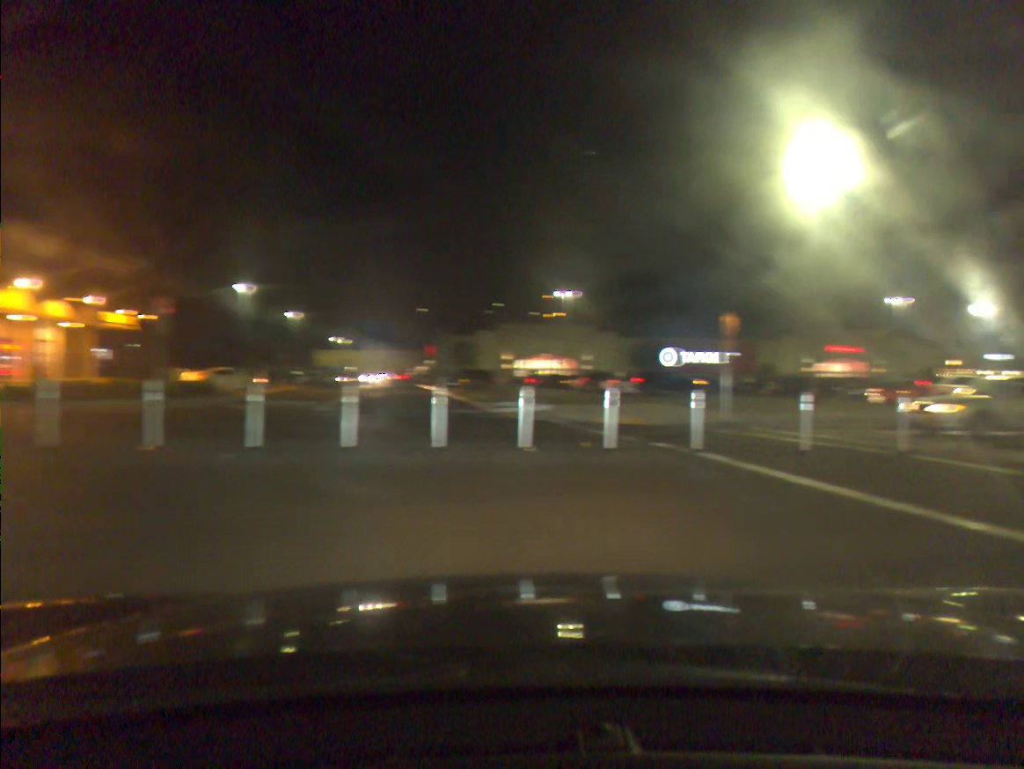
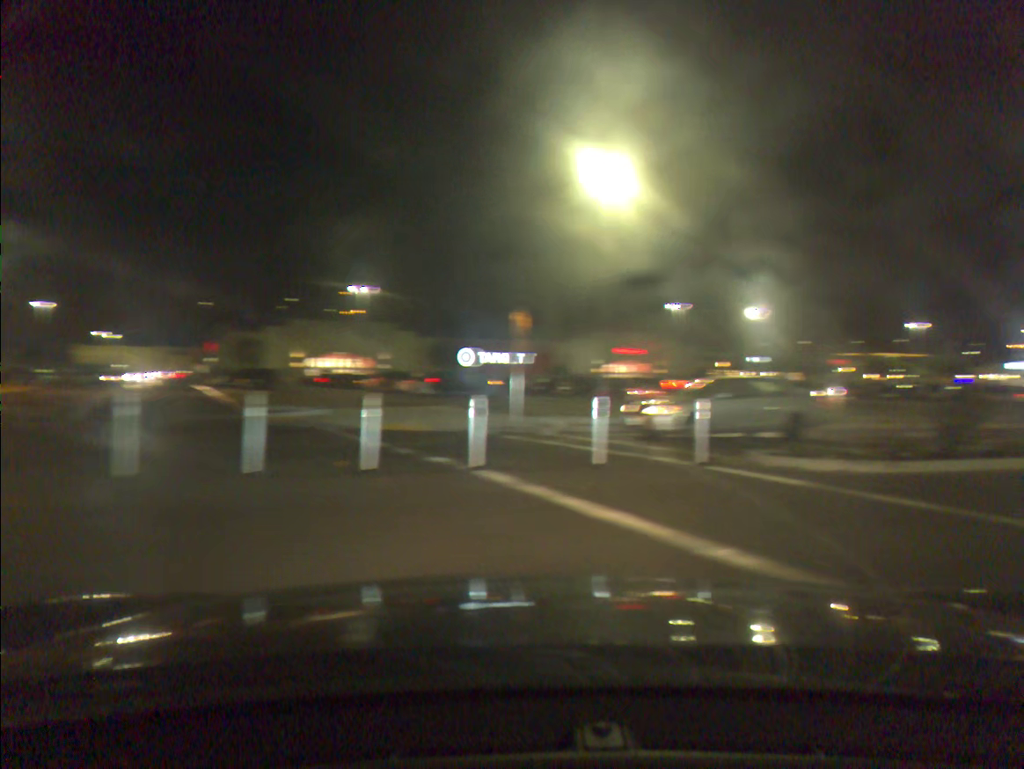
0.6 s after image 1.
(+0.3, +2.2) m; +14°
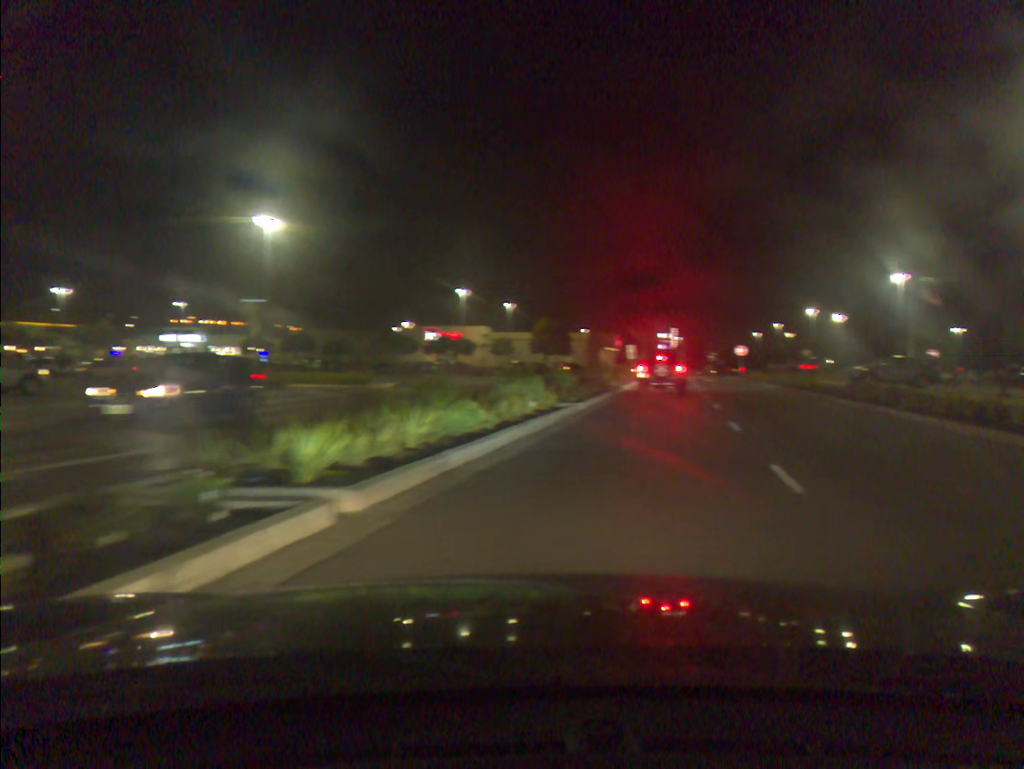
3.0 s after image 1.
(+5.8, +10.0) m; +50°
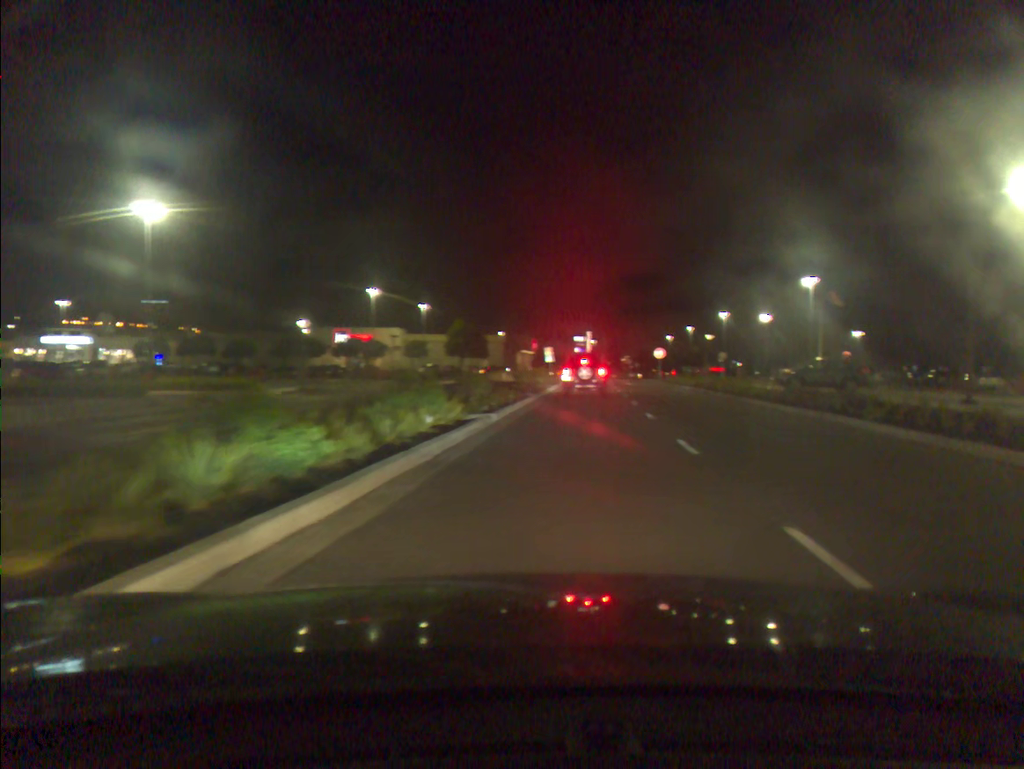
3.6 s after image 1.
(+0.1, +3.7) m; +4°
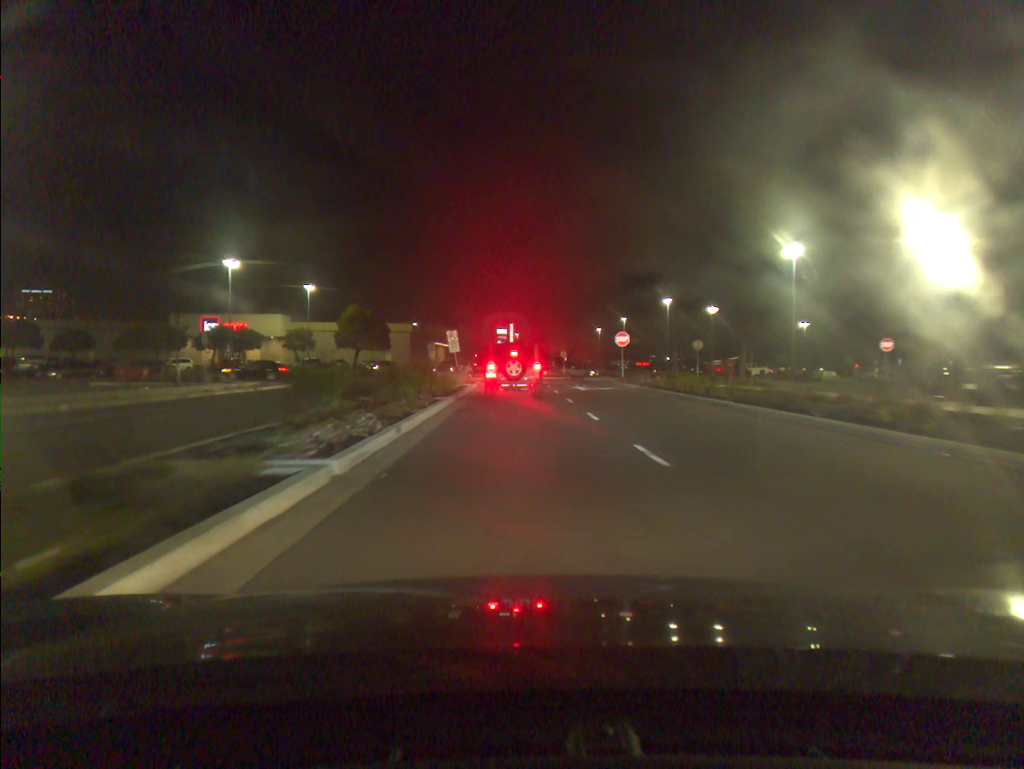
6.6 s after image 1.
(+1.3, +23.9) m; +4°
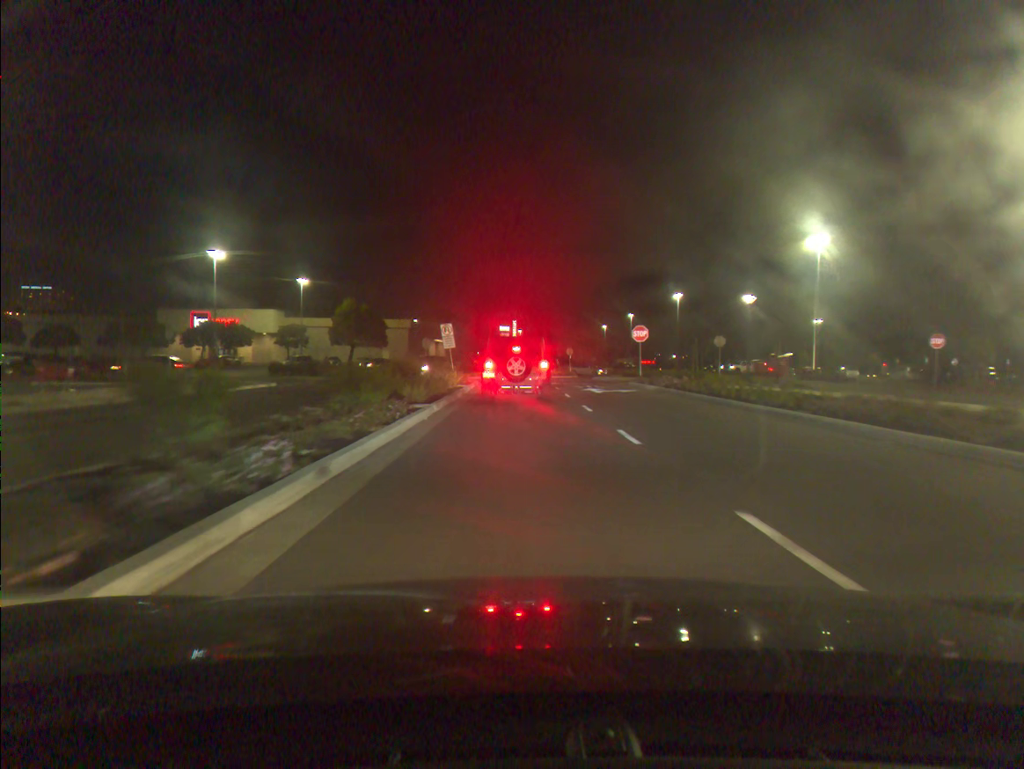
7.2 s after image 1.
(0.0, +5.1) m; 0°
